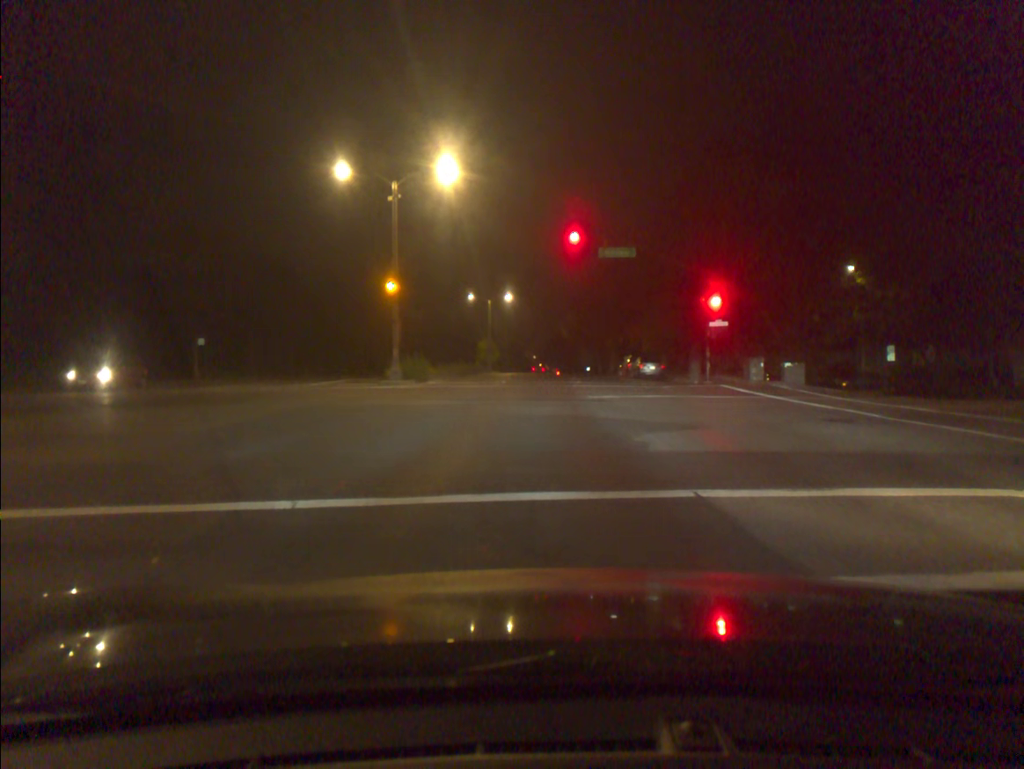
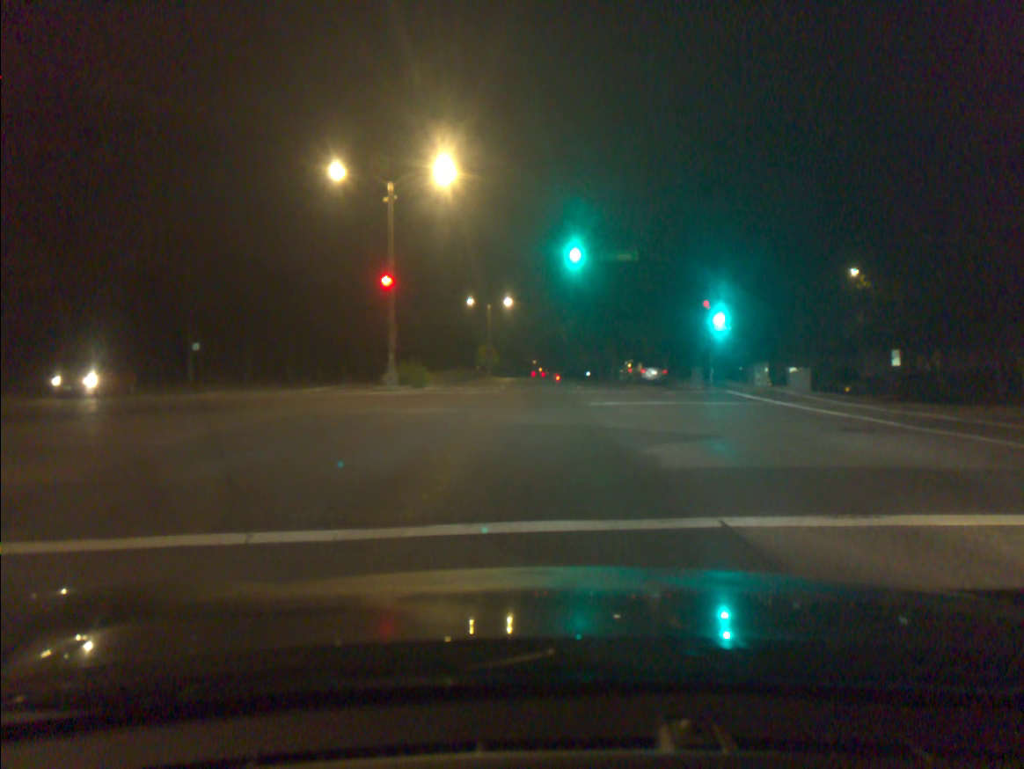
(0.0, +1.0) m; 0°
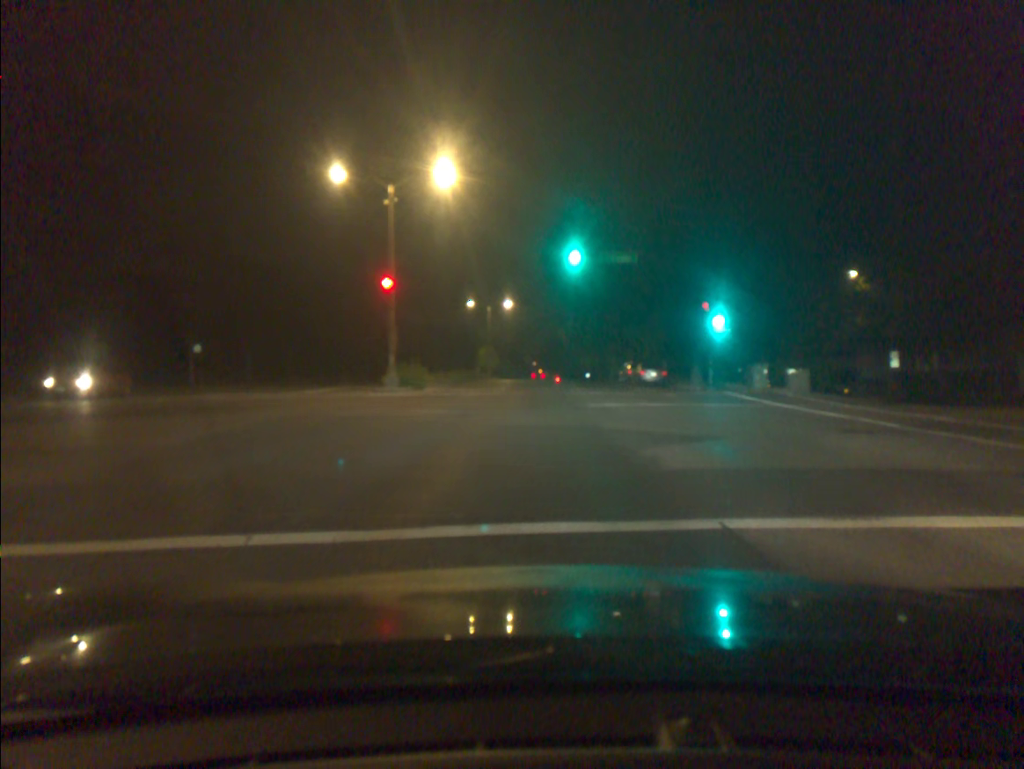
(0.0, 0.0) m; 0°
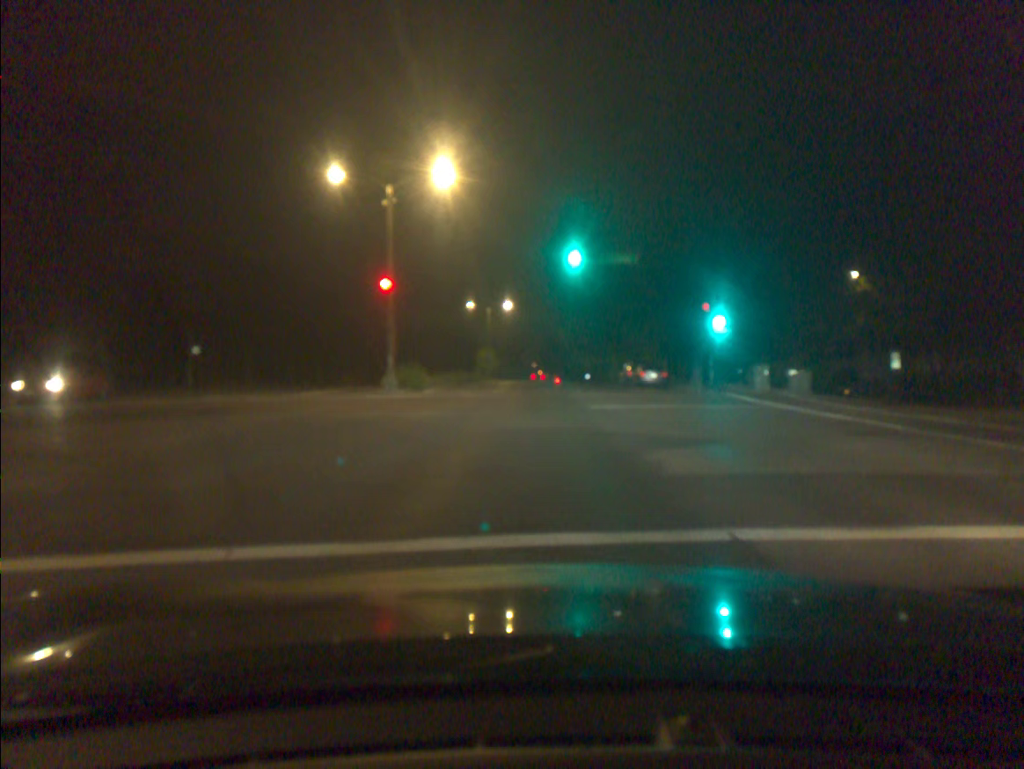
(0.0, +0.3) m; 0°
